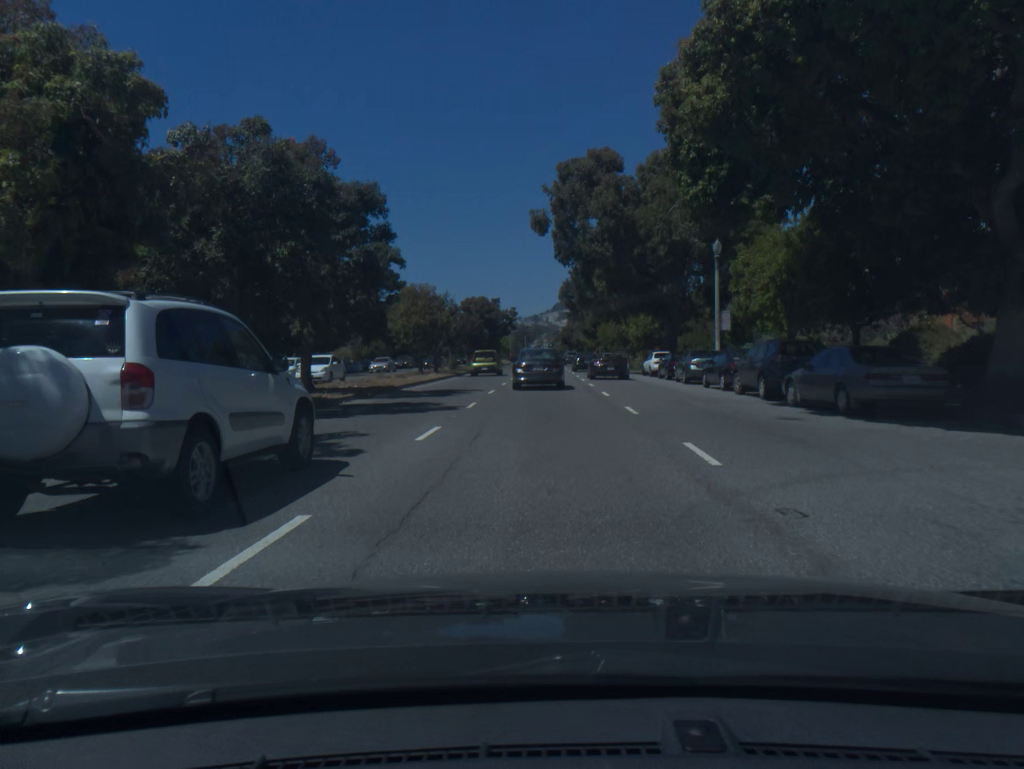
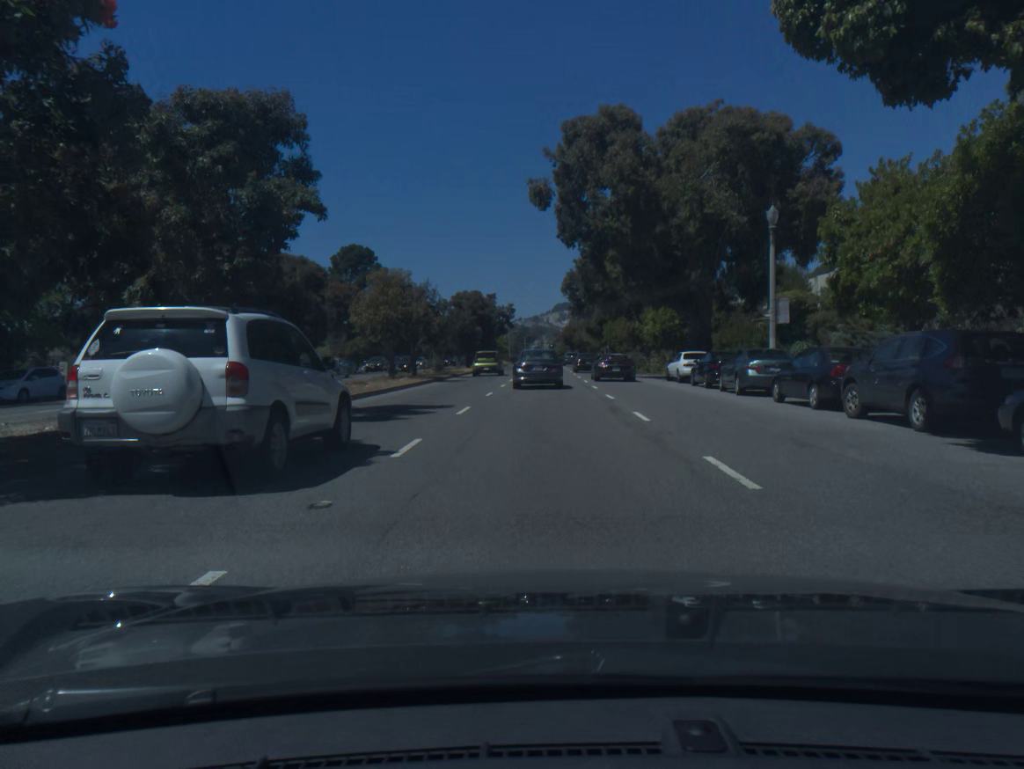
(0.0, +8.9) m; 0°
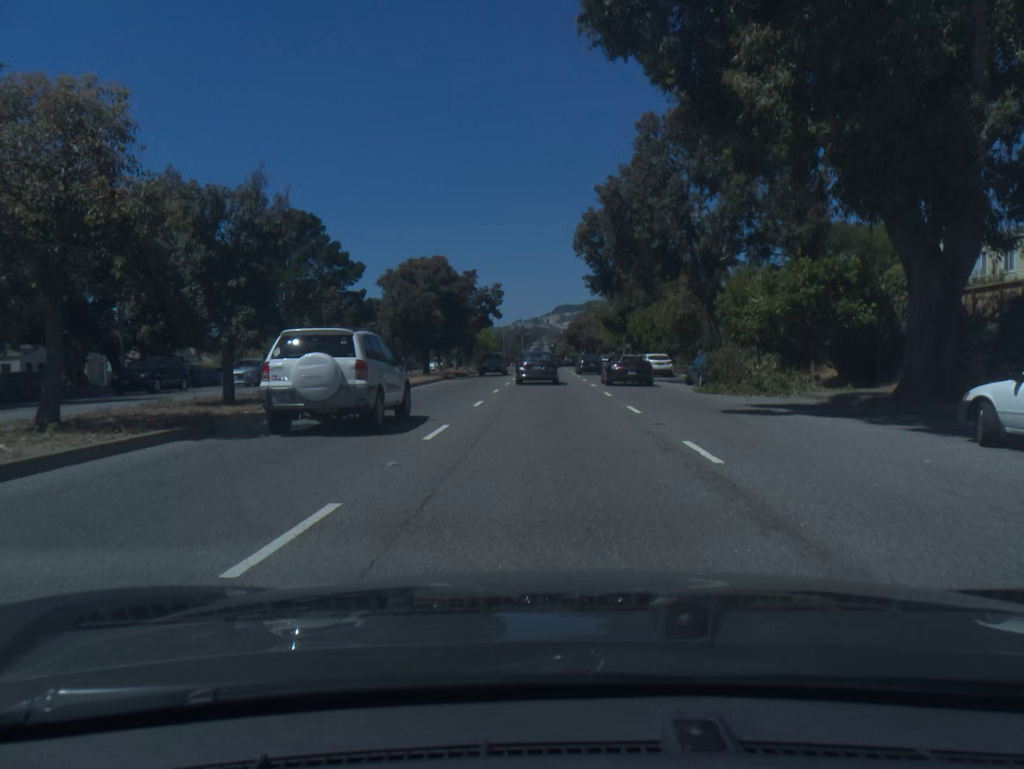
(0.0, +26.9) m; 0°
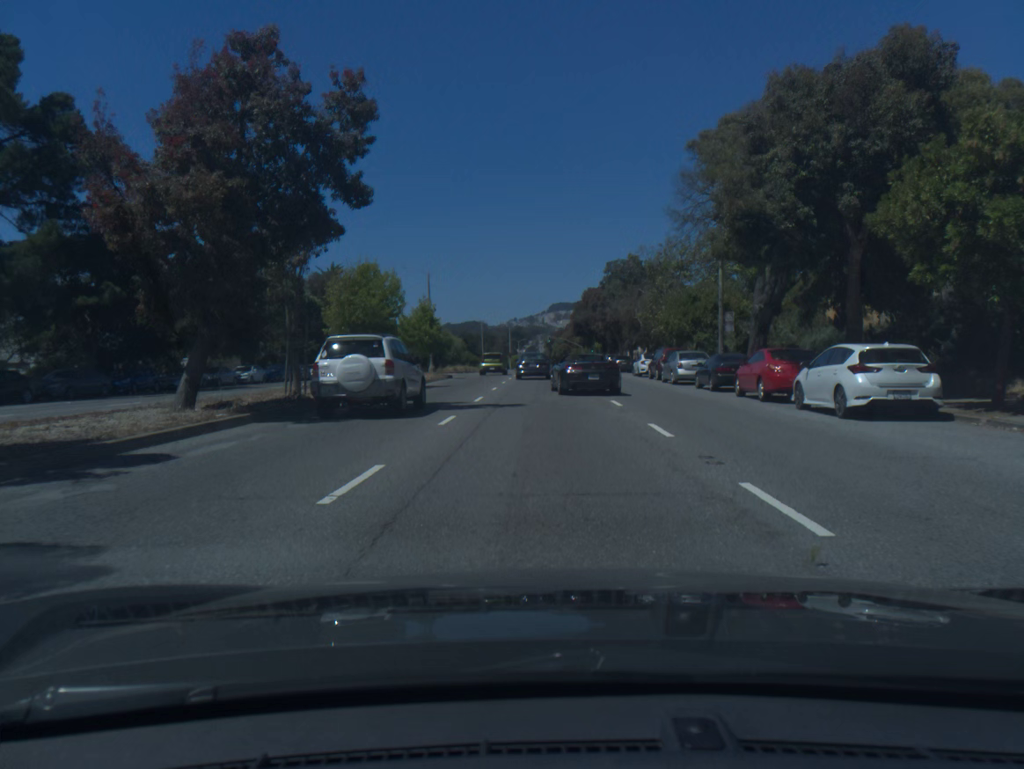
(+0.1, +48.2) m; 0°
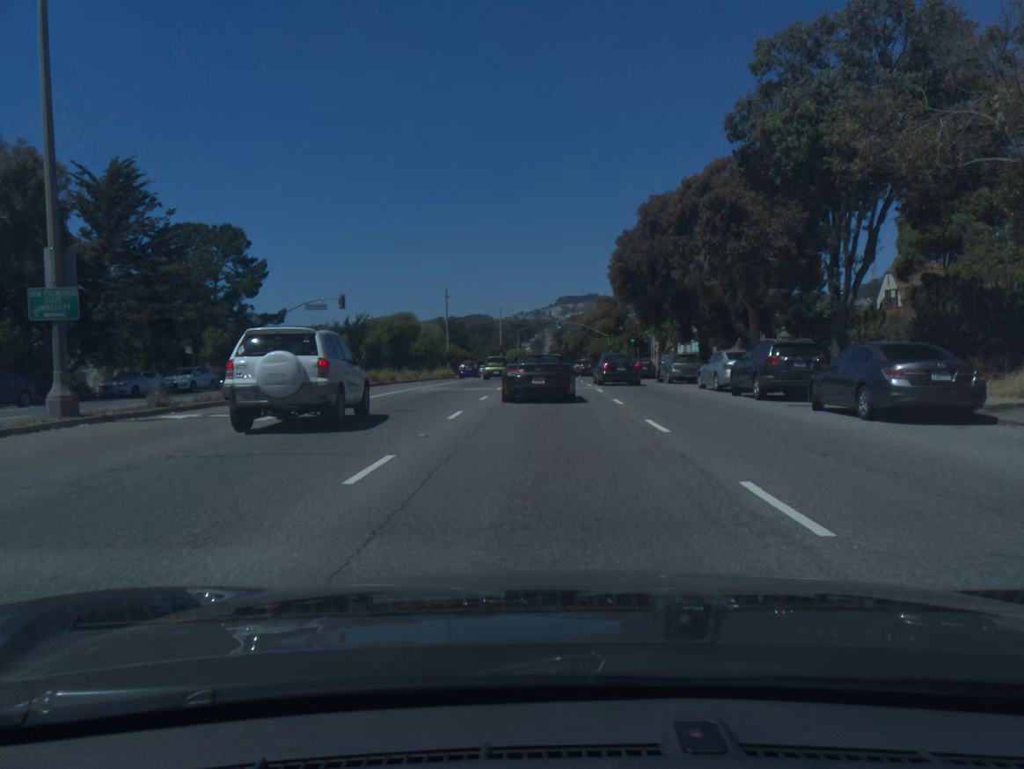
(+0.1, +50.6) m; 0°
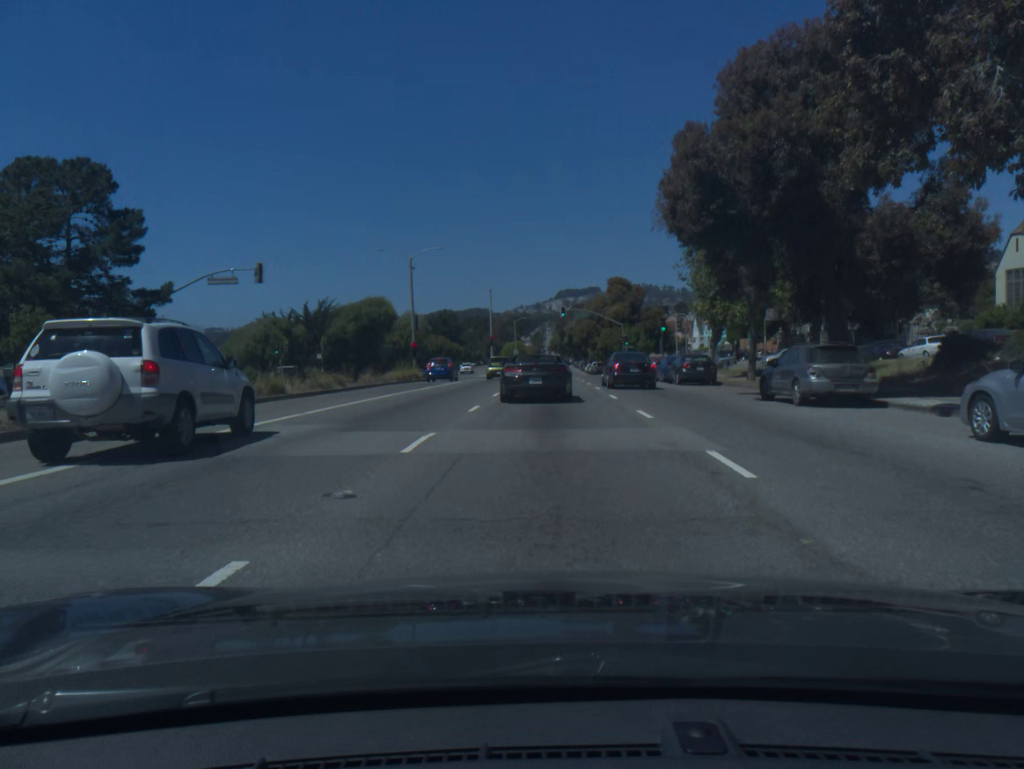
(0.0, +19.4) m; 0°
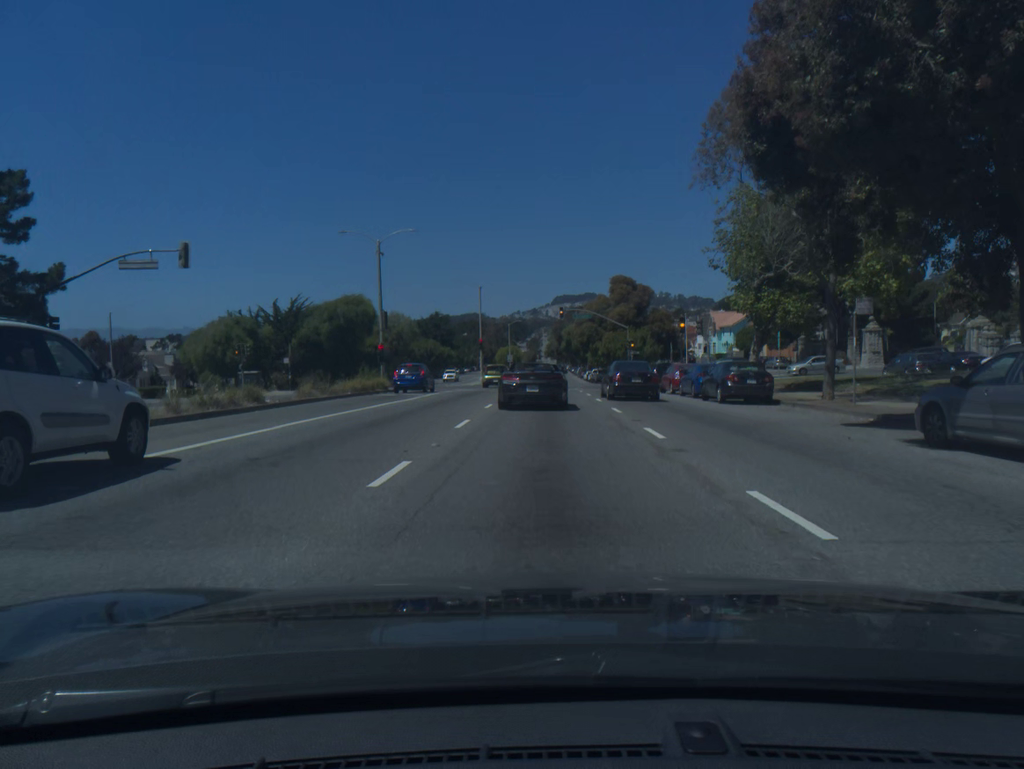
(0.0, +9.5) m; 0°
